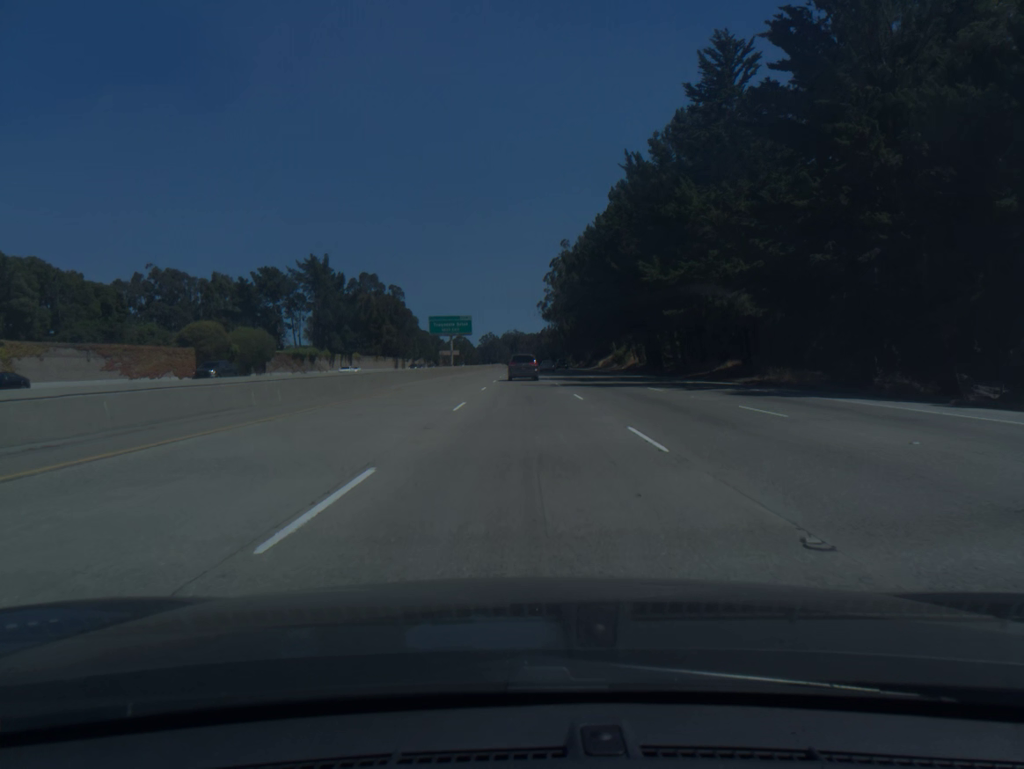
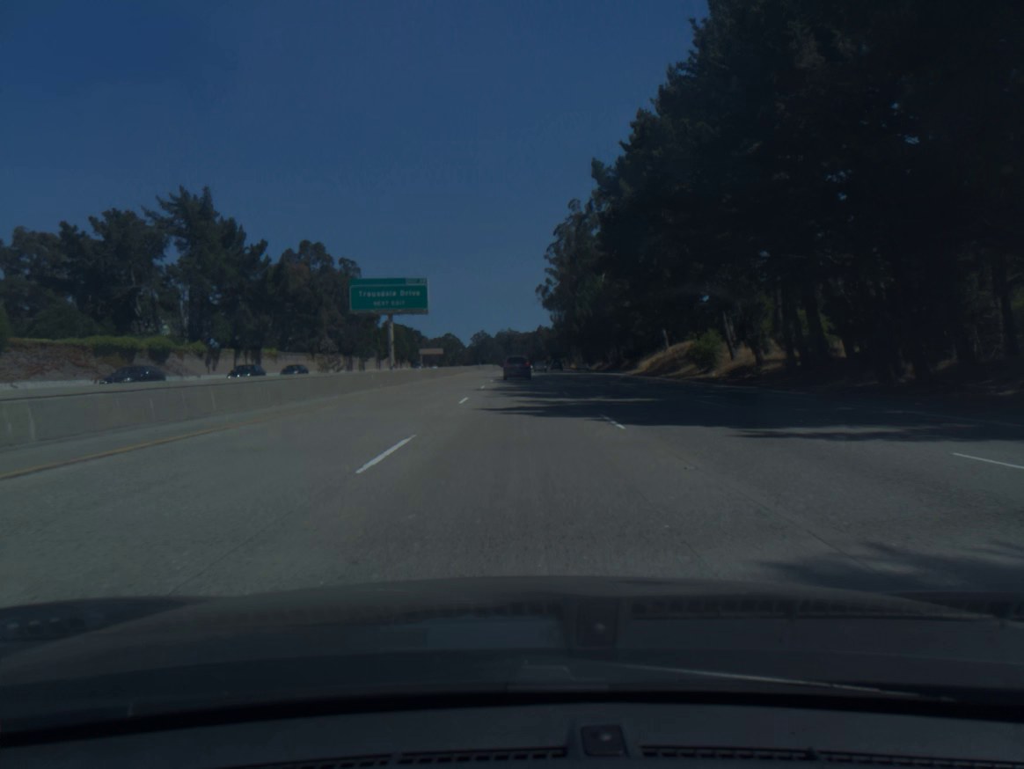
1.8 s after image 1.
(+0.1, +54.4) m; 0°
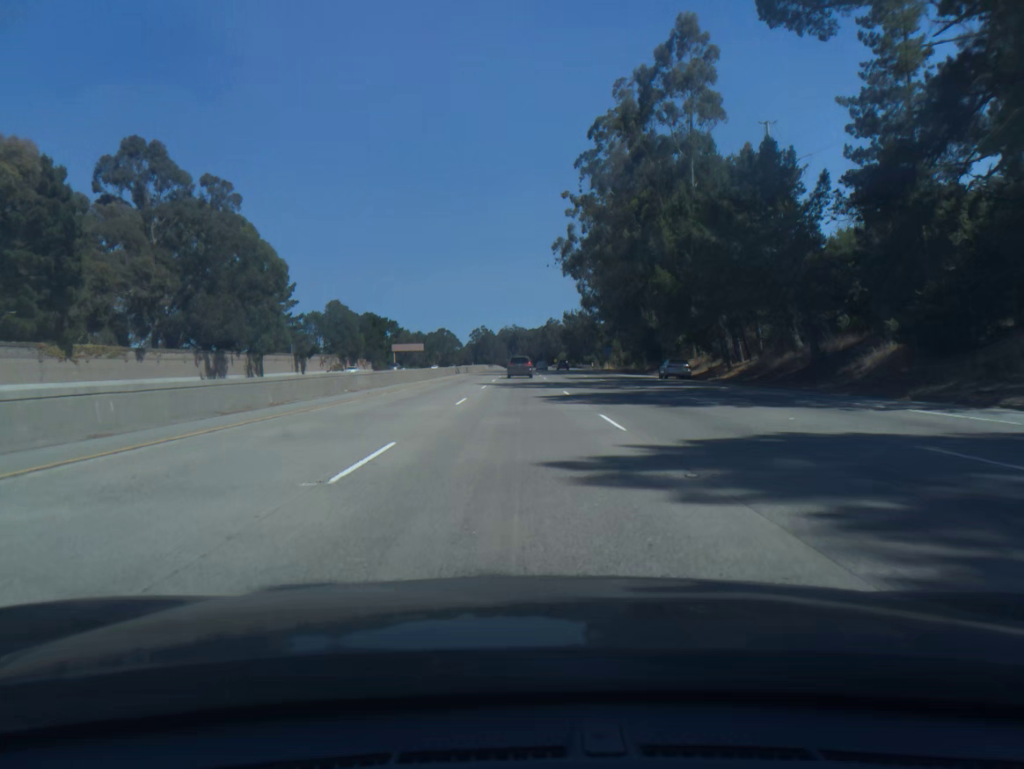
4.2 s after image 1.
(0.0, +73.4) m; 0°
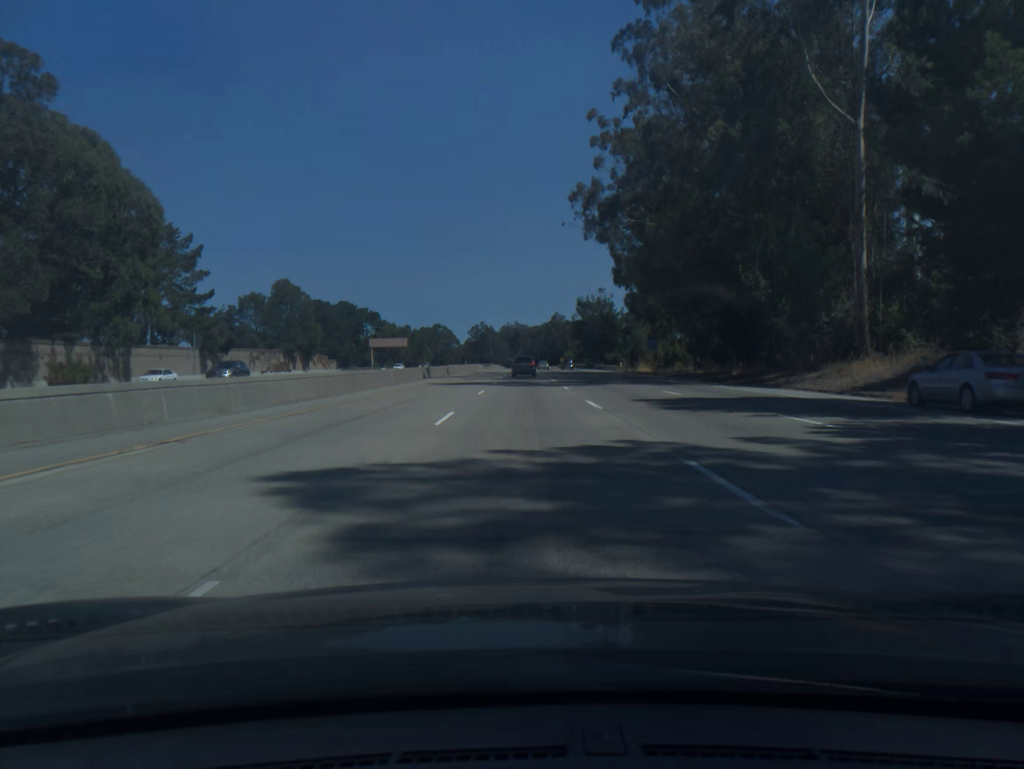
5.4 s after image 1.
(-0.1, +37.0) m; 0°
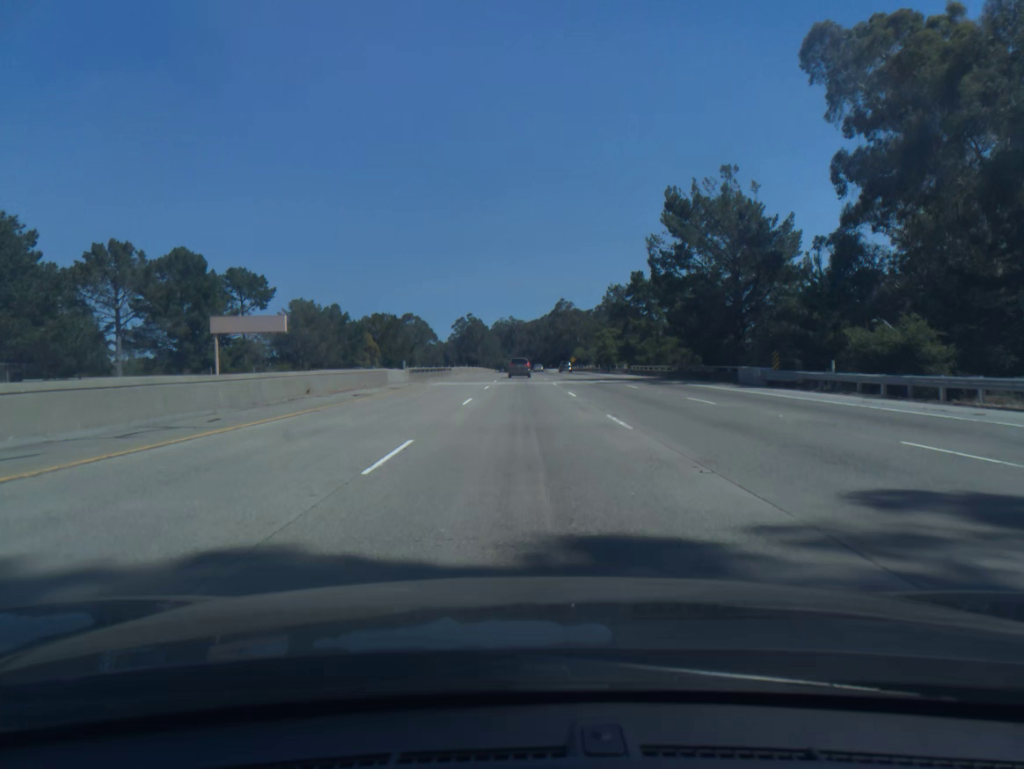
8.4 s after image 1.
(+0.4, +93.7) m; 0°
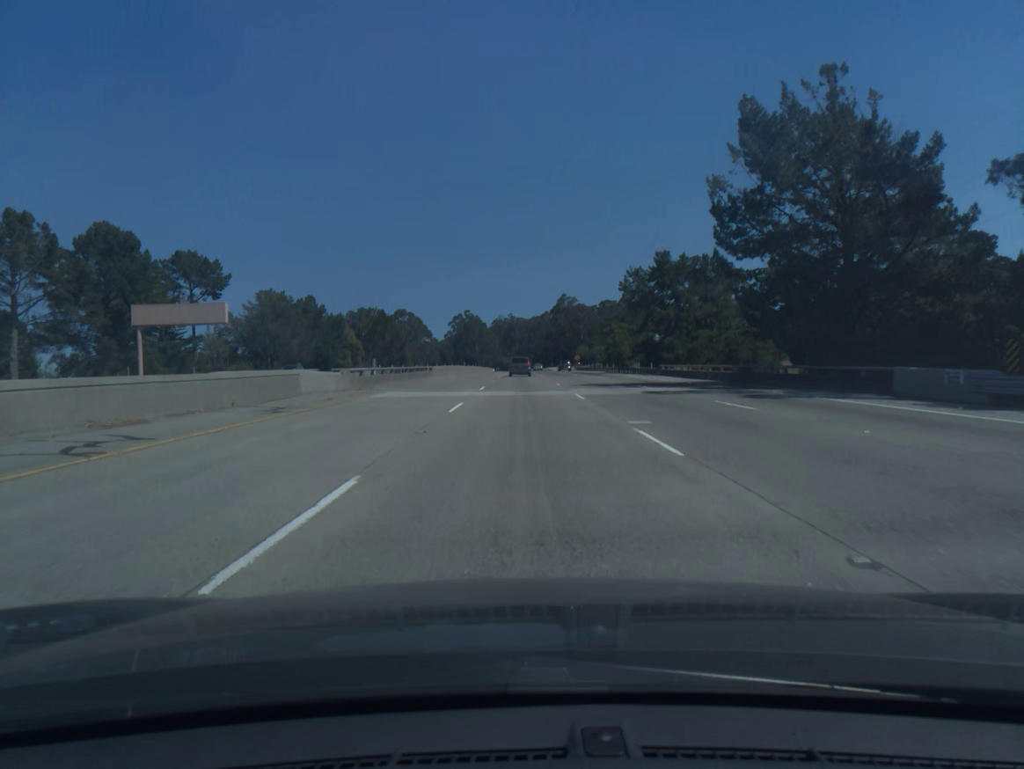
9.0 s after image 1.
(0.0, +18.9) m; 0°
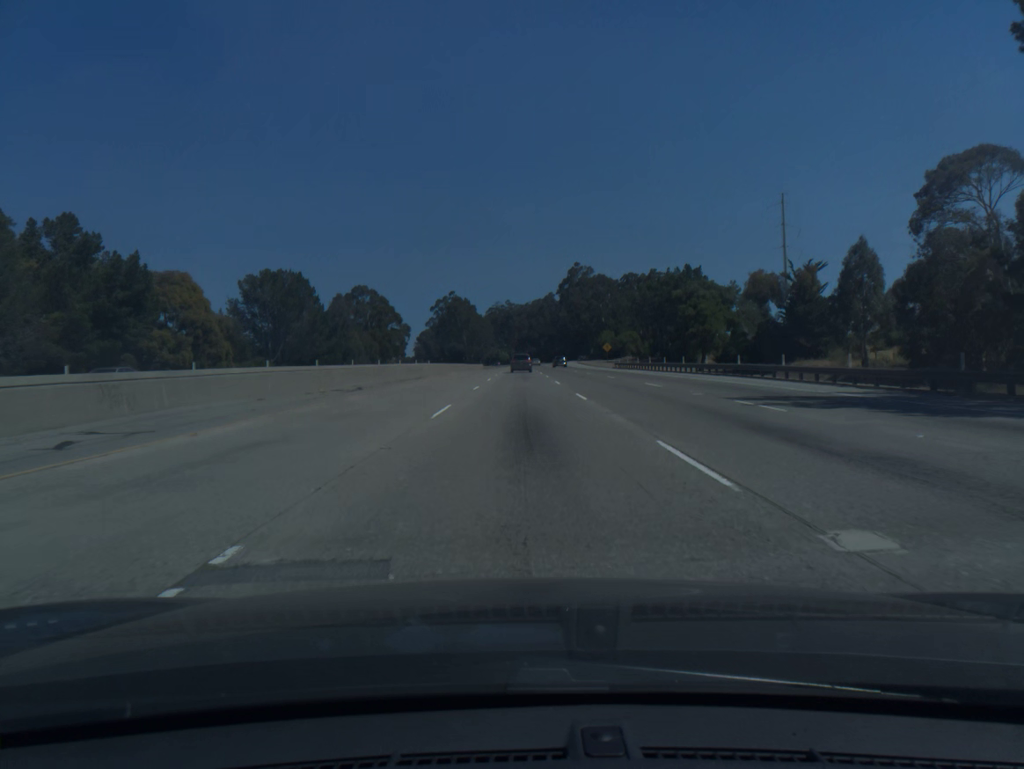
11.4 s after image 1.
(+0.2, +75.8) m; 0°
